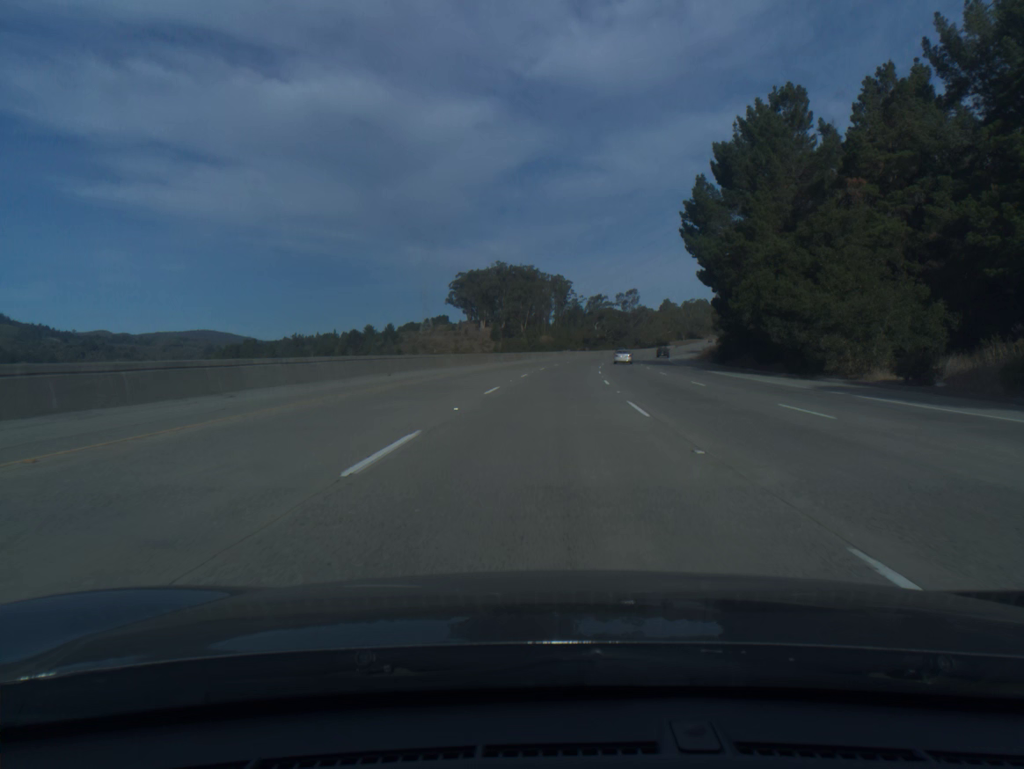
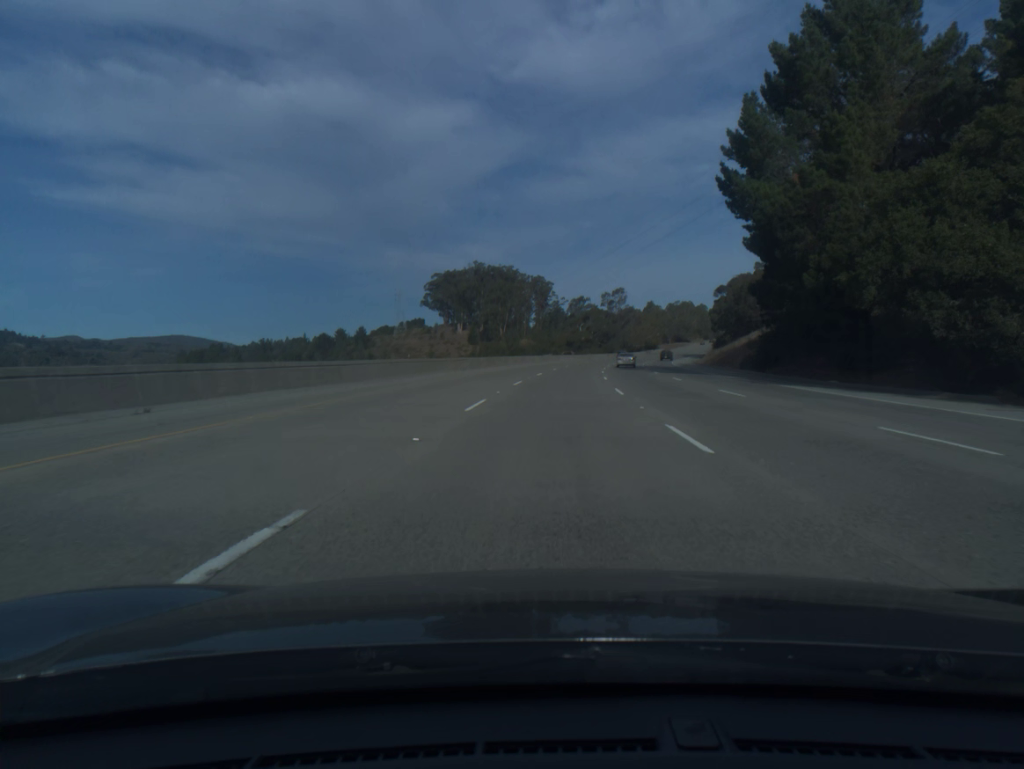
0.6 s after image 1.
(+0.2, +20.4) m; +1°
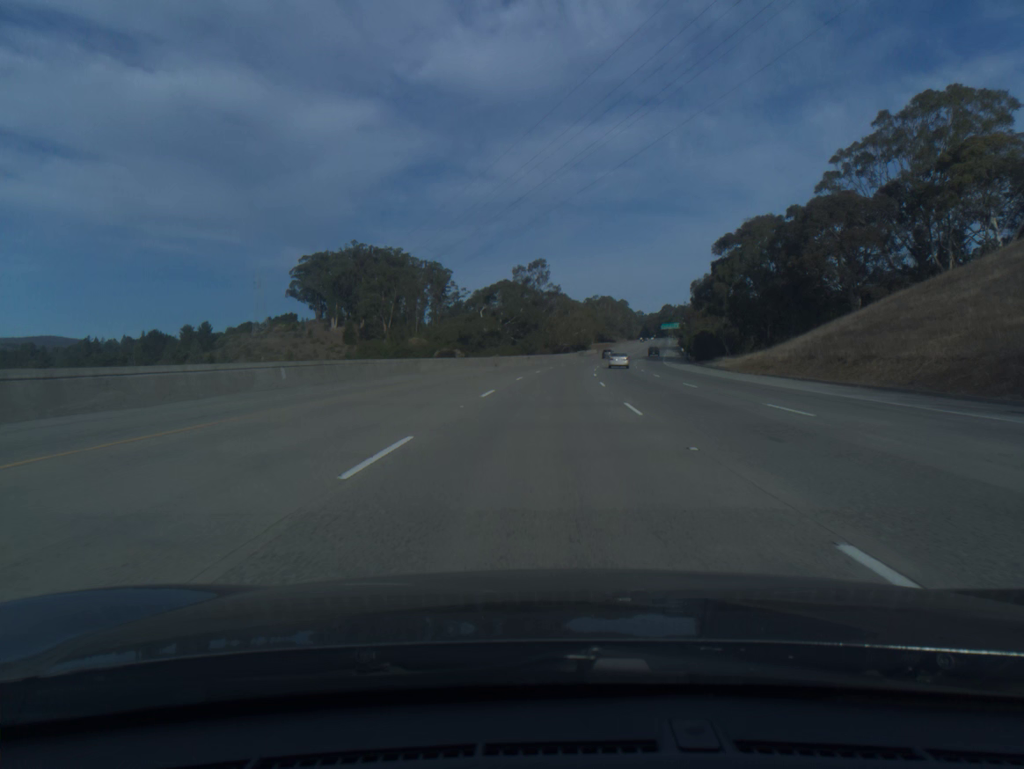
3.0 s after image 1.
(+4.9, +81.5) m; +7°
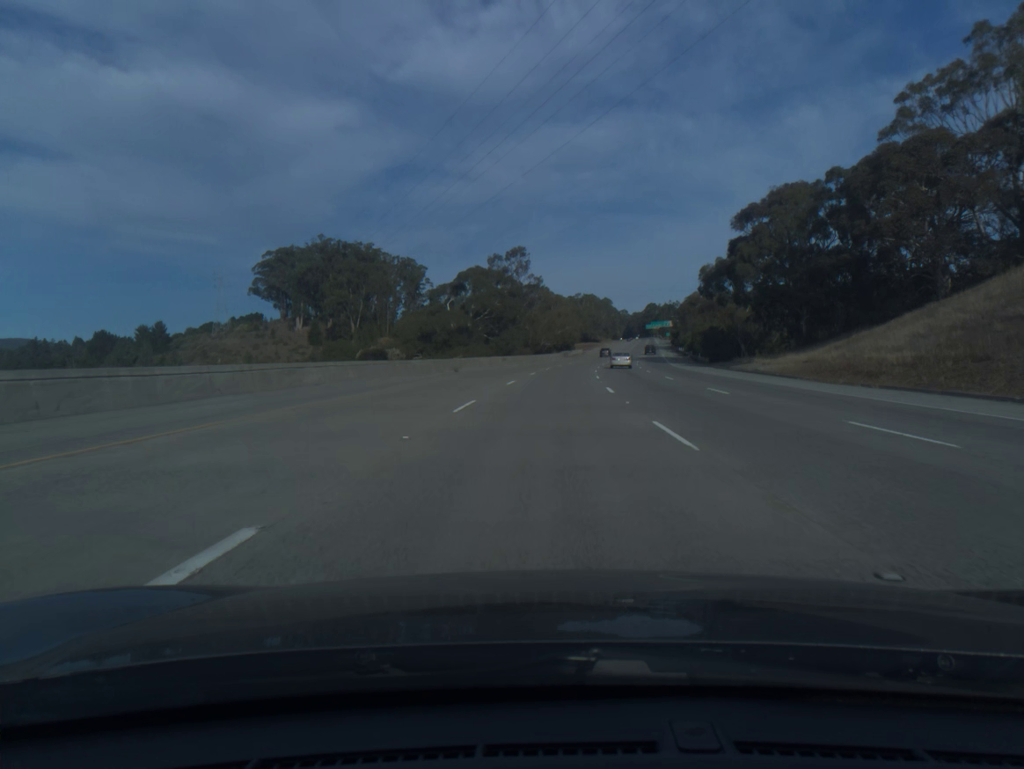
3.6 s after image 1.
(+0.2, +20.4) m; +1°
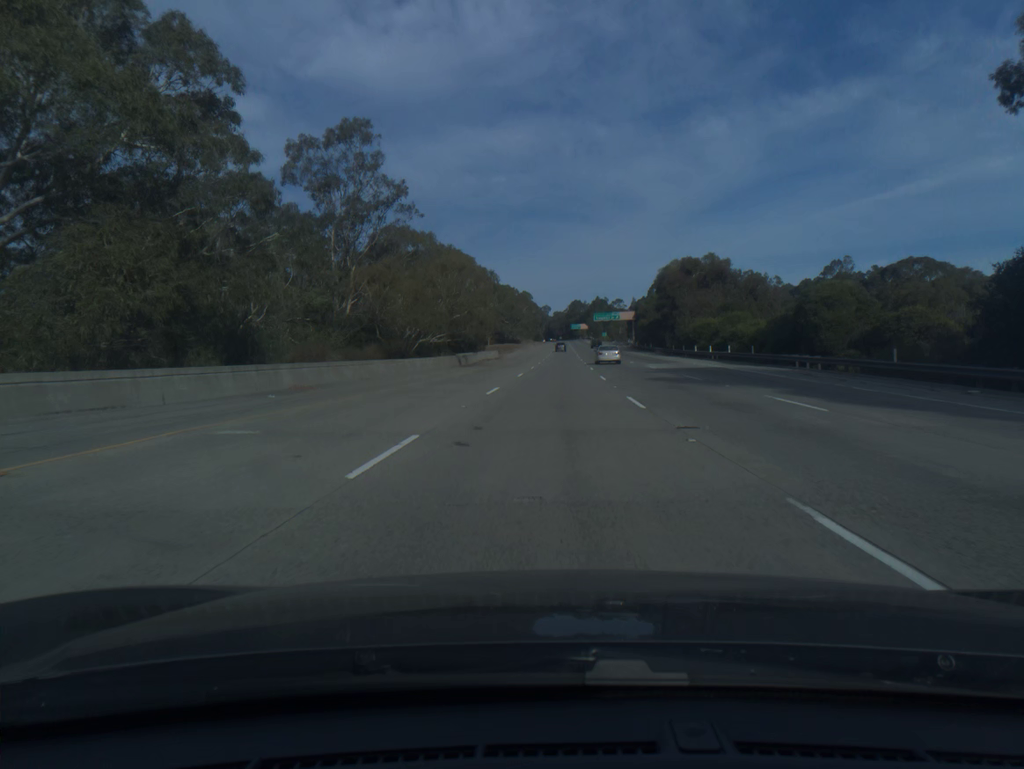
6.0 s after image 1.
(+4.3, +81.5) m; +6°
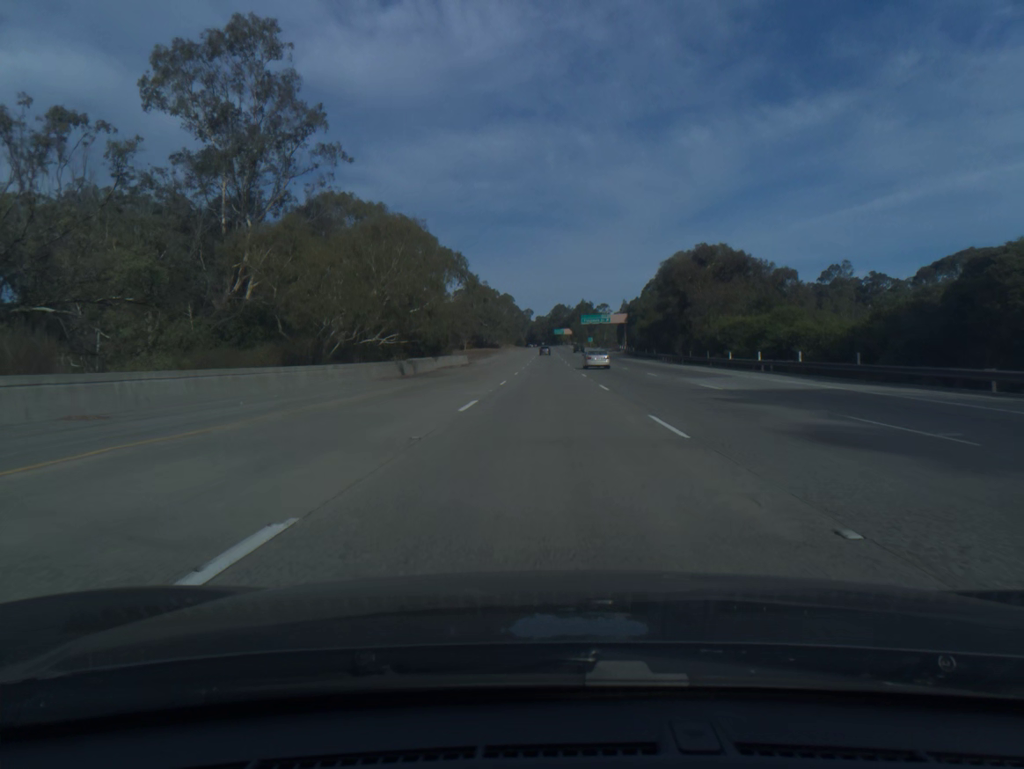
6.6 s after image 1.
(+0.3, +20.4) m; +1°
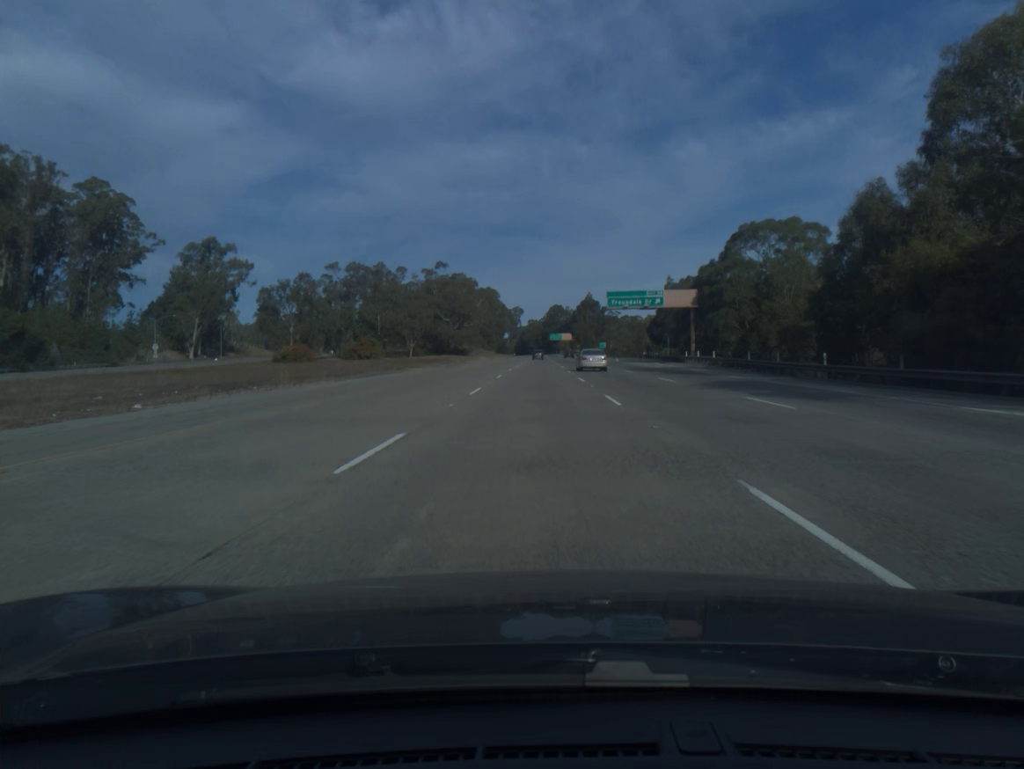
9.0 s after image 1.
(+1.0, +81.5) m; +1°
